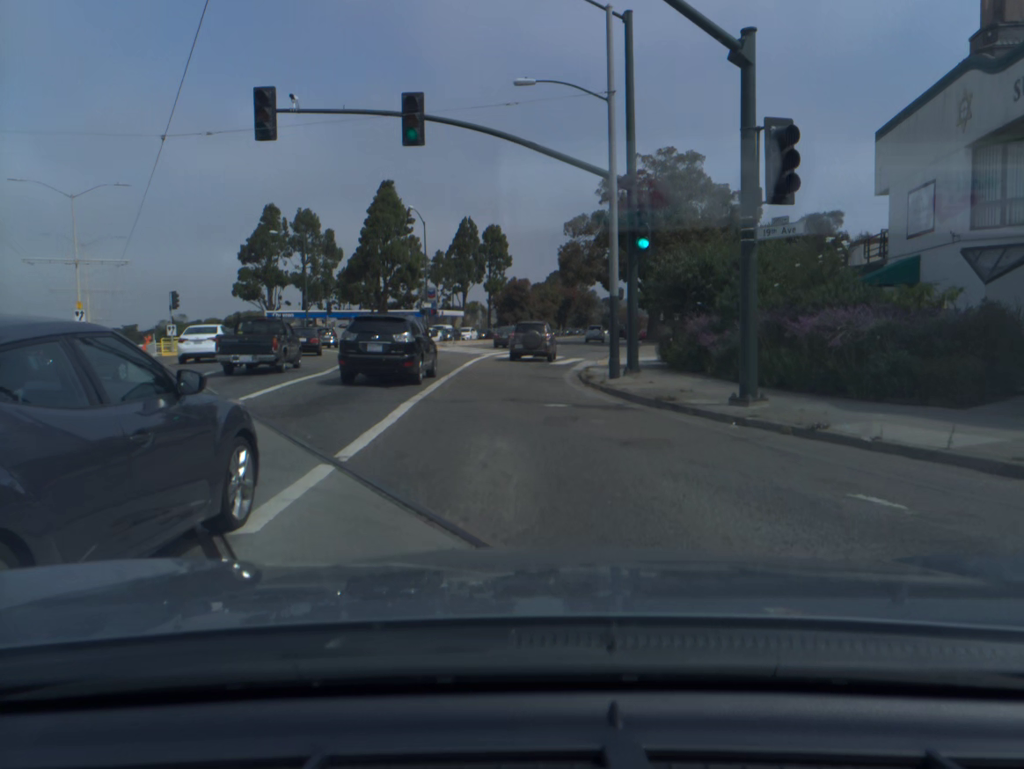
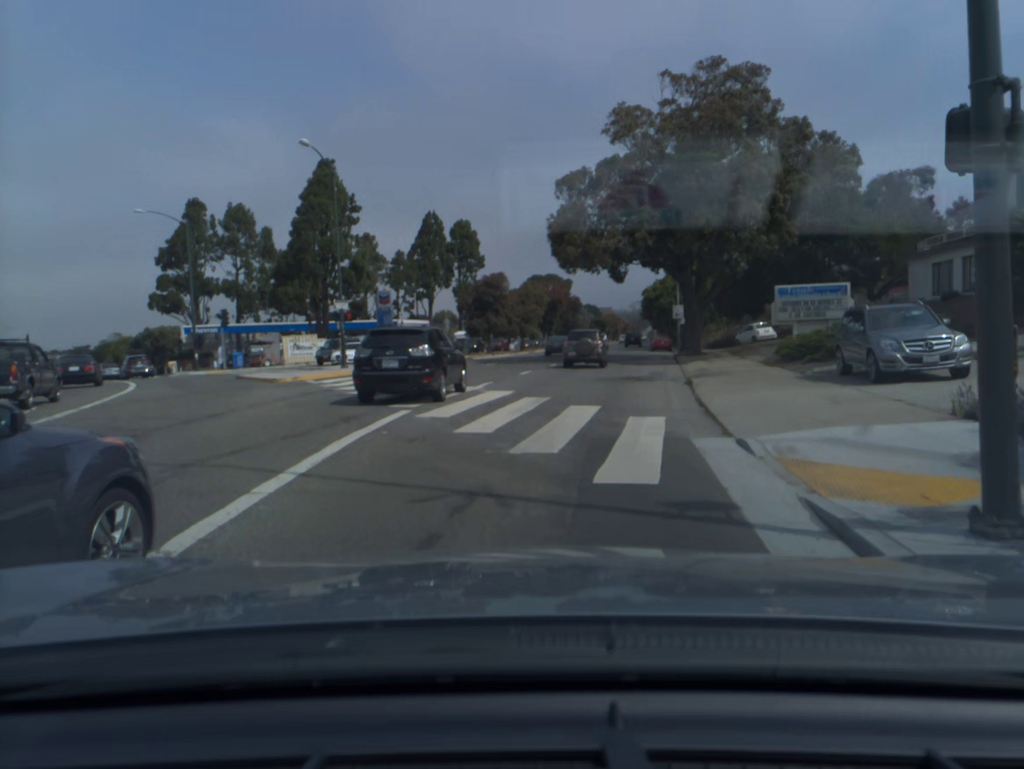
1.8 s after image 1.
(0.0, +23.1) m; +2°
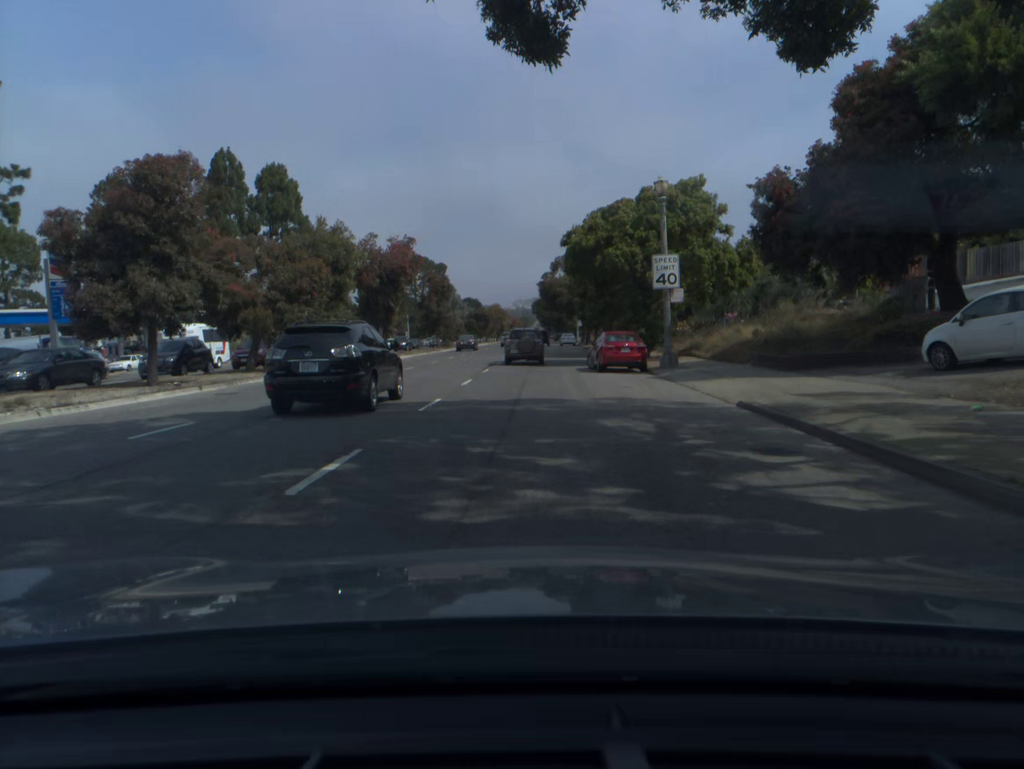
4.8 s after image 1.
(+4.3, +42.8) m; +8°
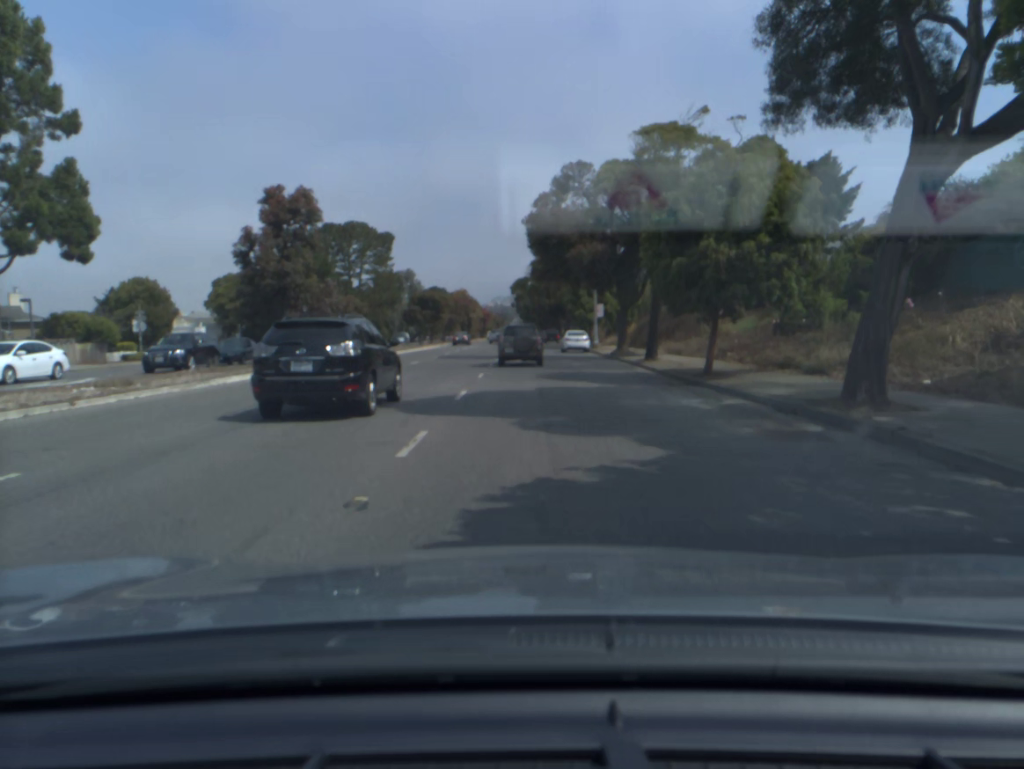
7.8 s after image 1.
(+0.3, +49.3) m; +1°
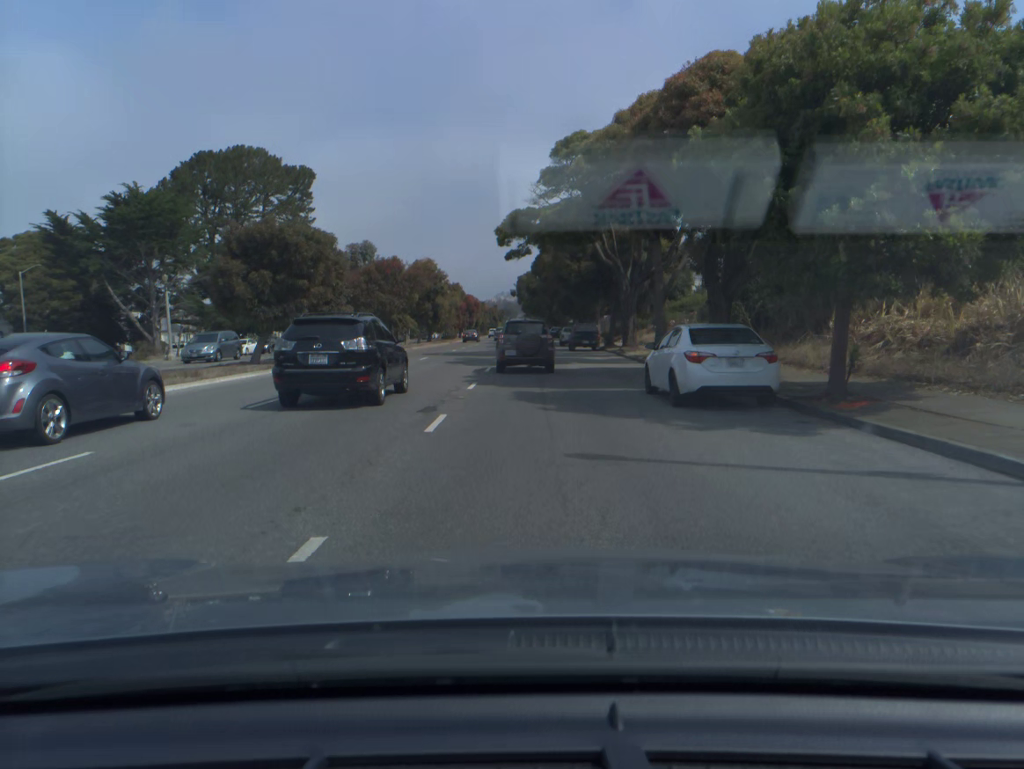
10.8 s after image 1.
(0.0, +50.0) m; 0°
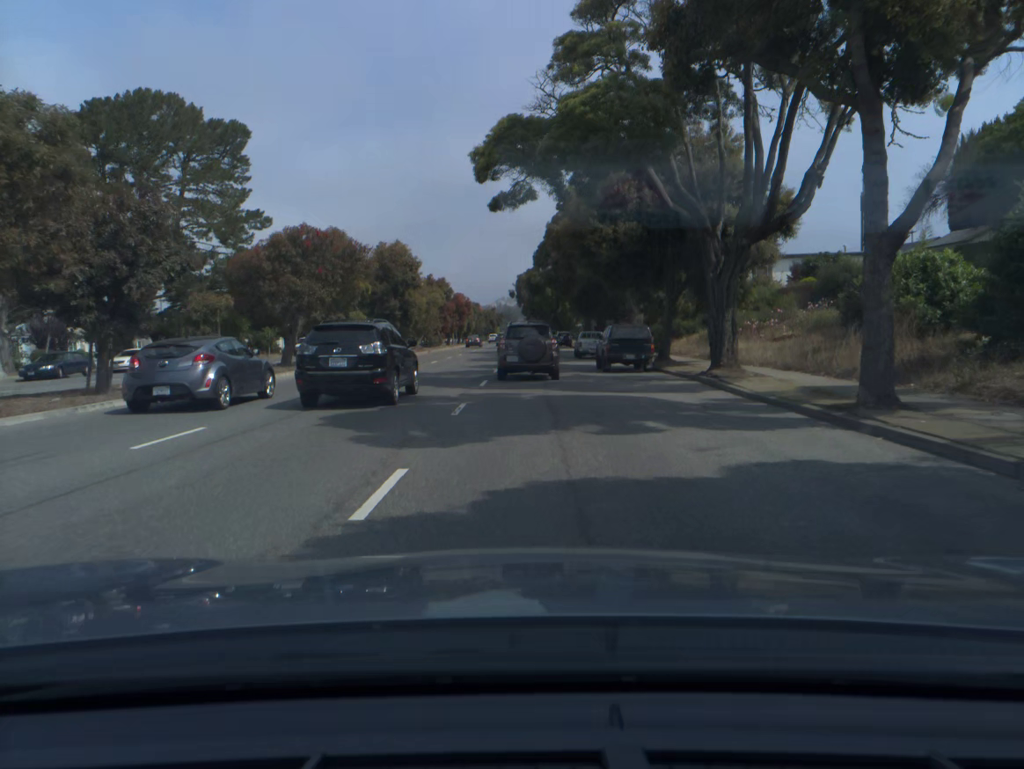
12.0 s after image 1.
(0.0, +19.4) m; 0°
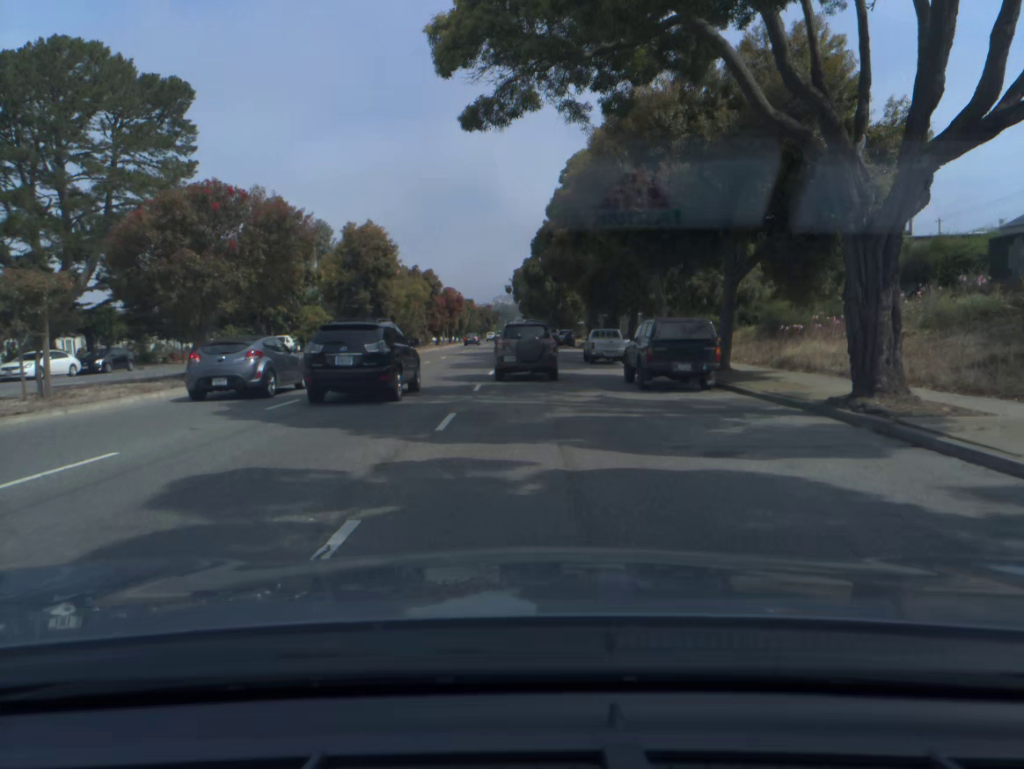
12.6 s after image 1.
(0.0, +9.6) m; 0°
